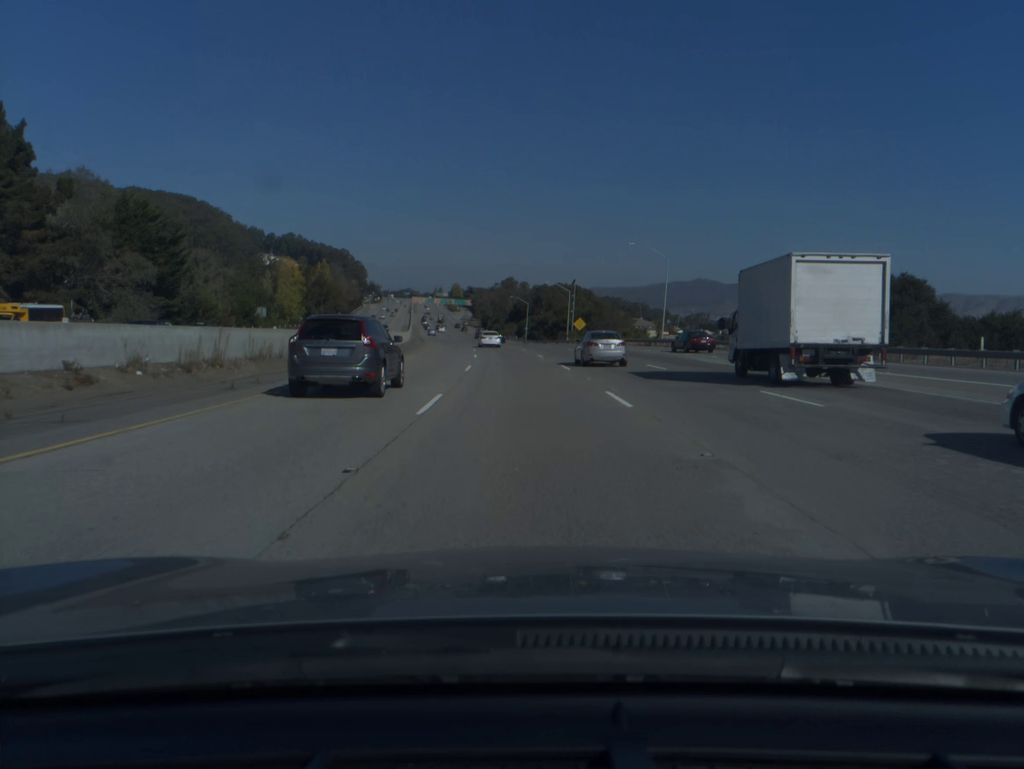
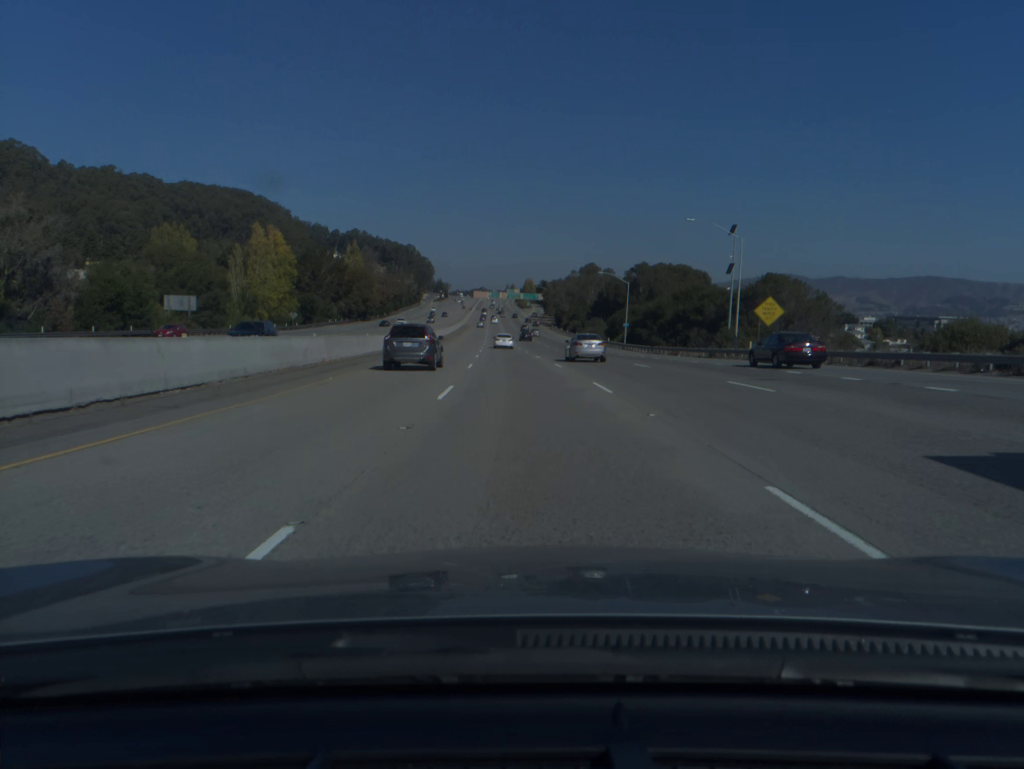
(-3.2, +69.4) m; -5°
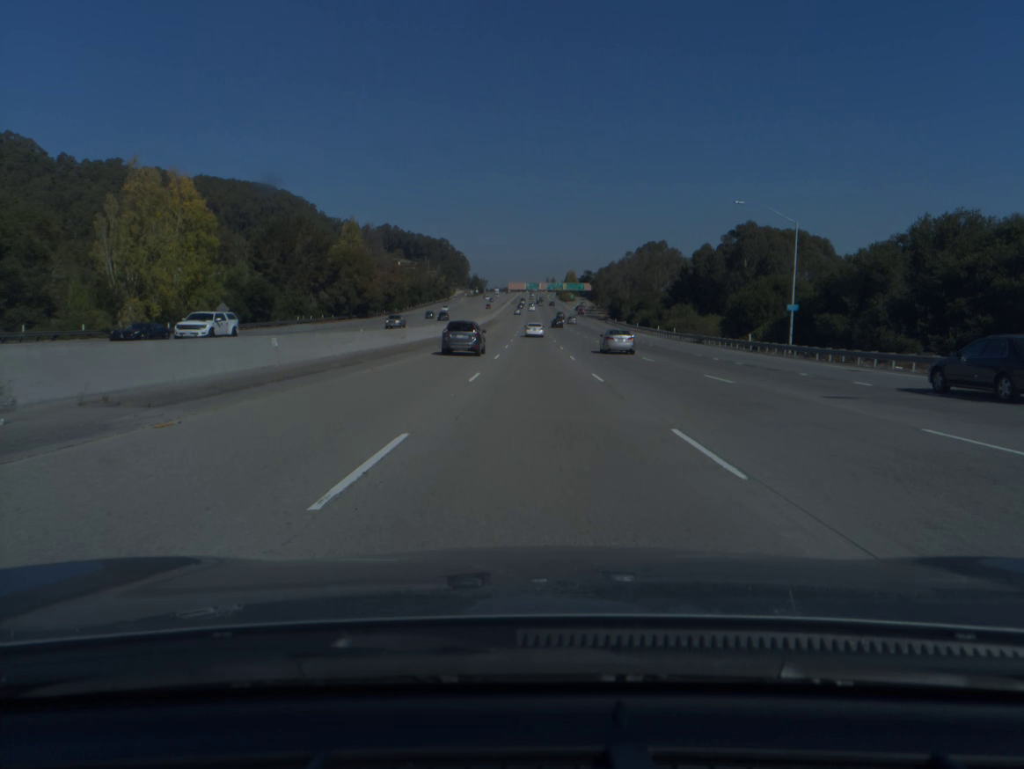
(-1.9, +53.7) m; -3°
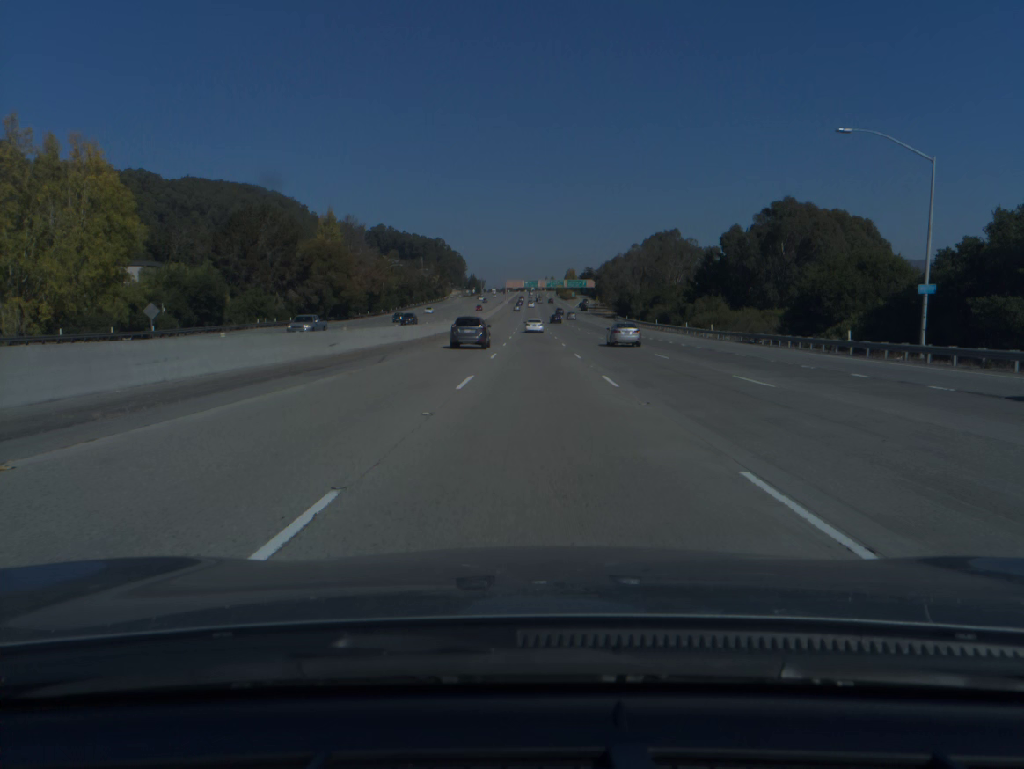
(0.0, +18.2) m; 0°
